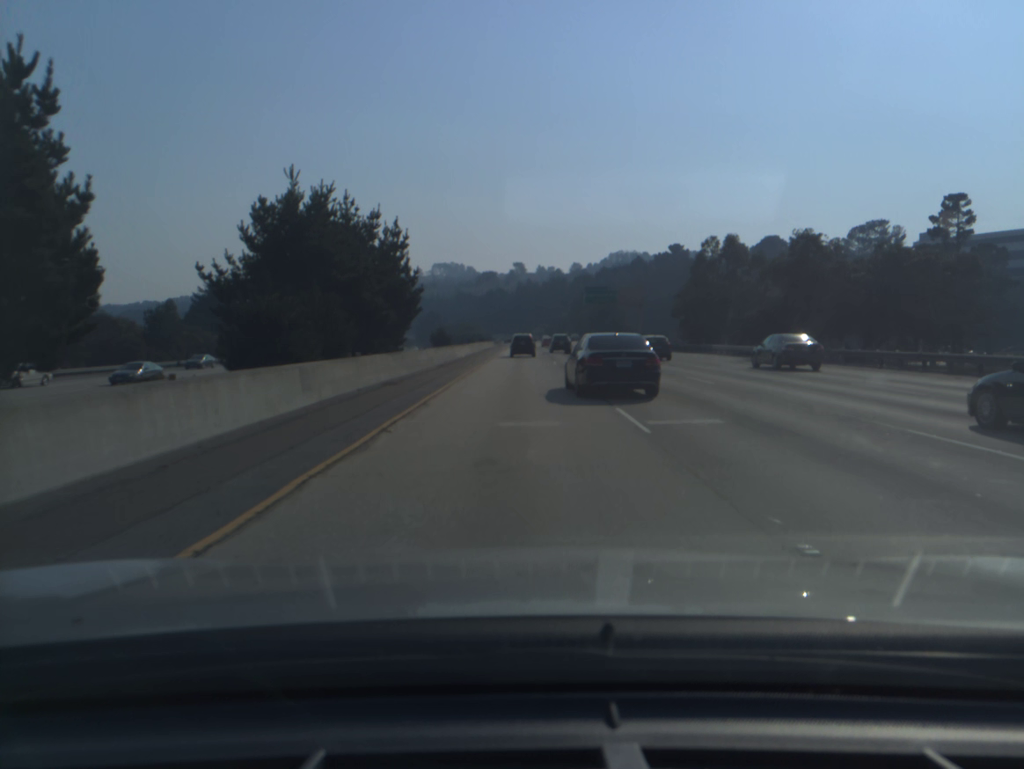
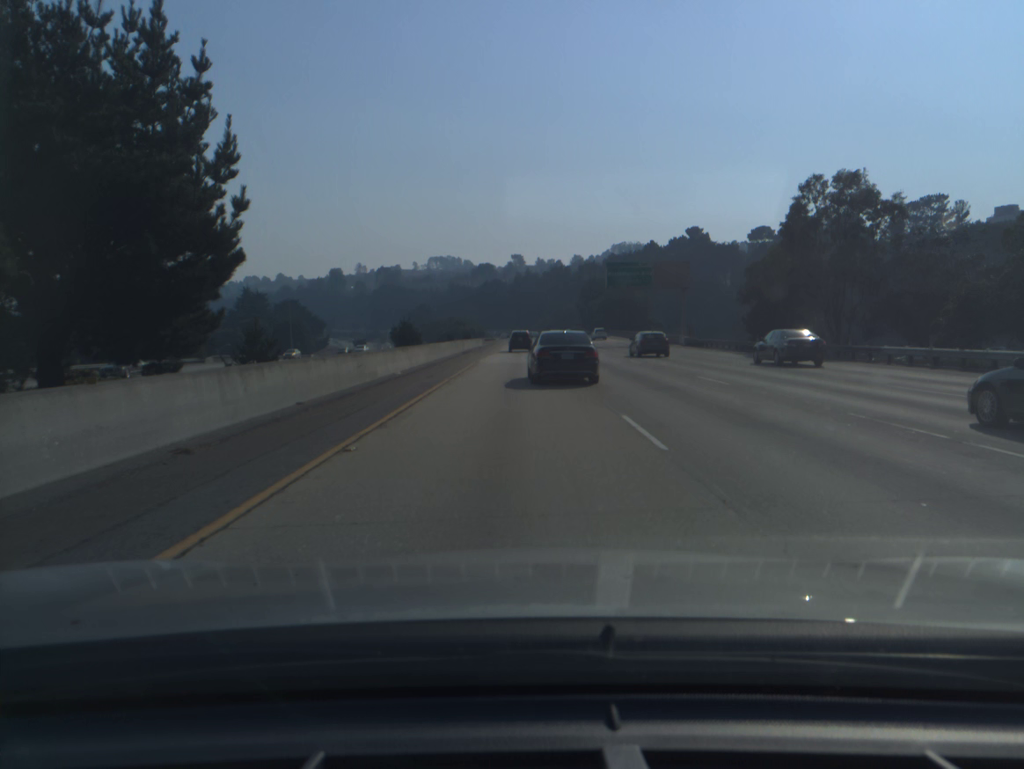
(0.0, +31.3) m; 0°
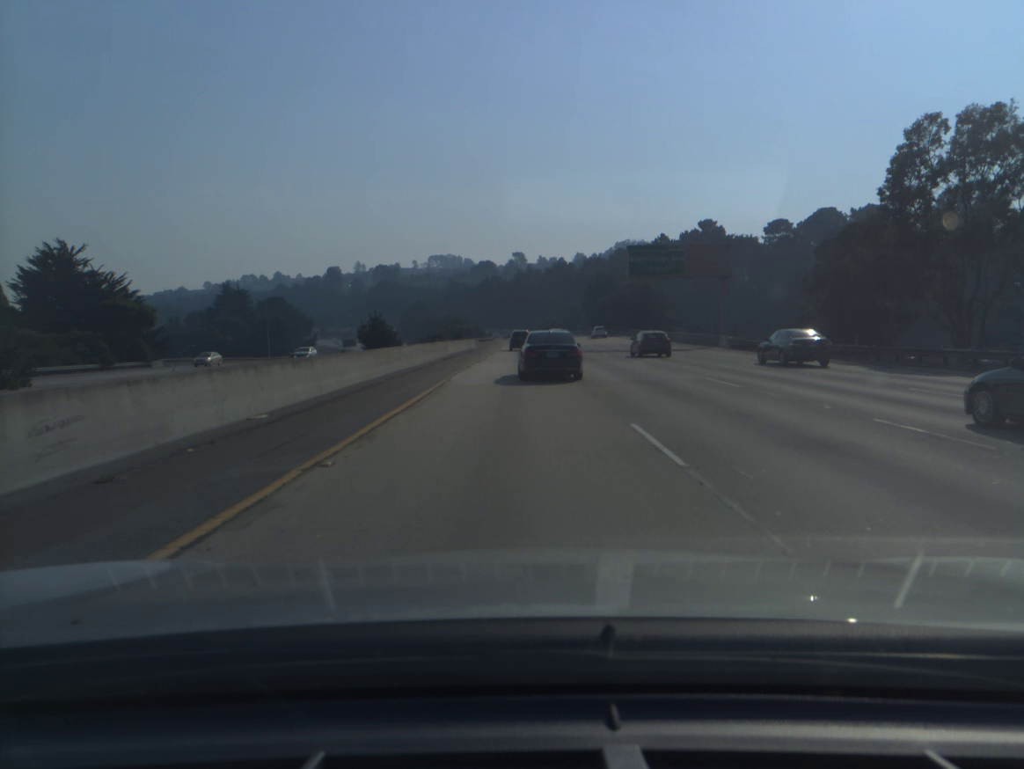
(0.0, +15.8) m; 0°
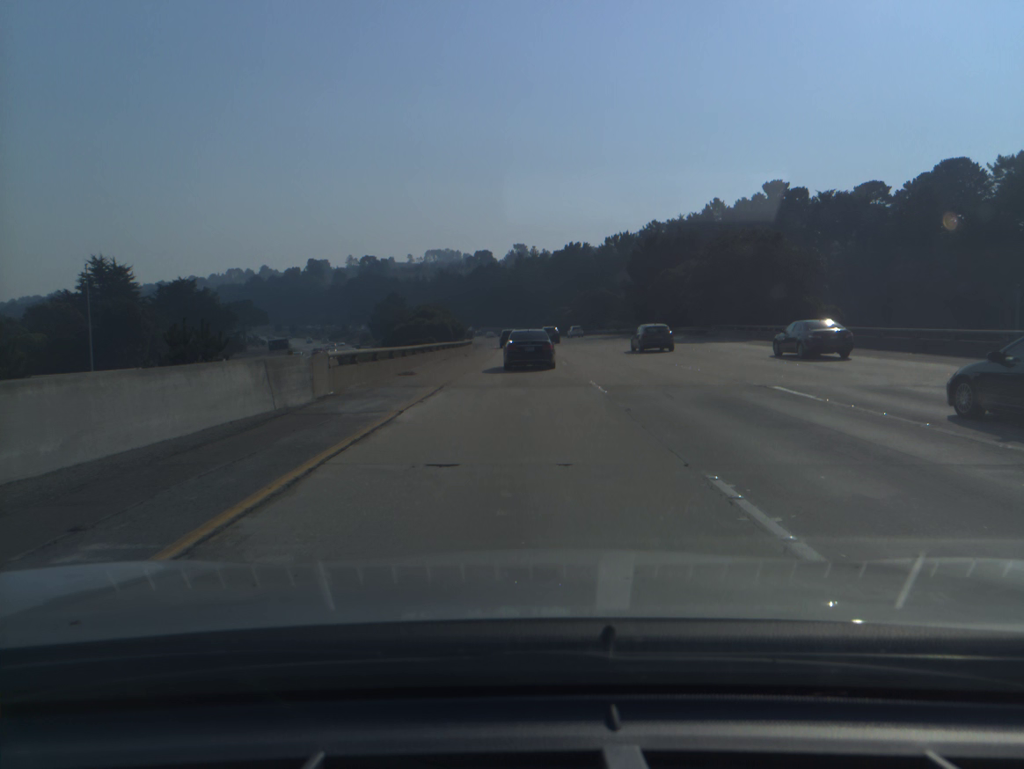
(-0.2, +62.8) m; 0°
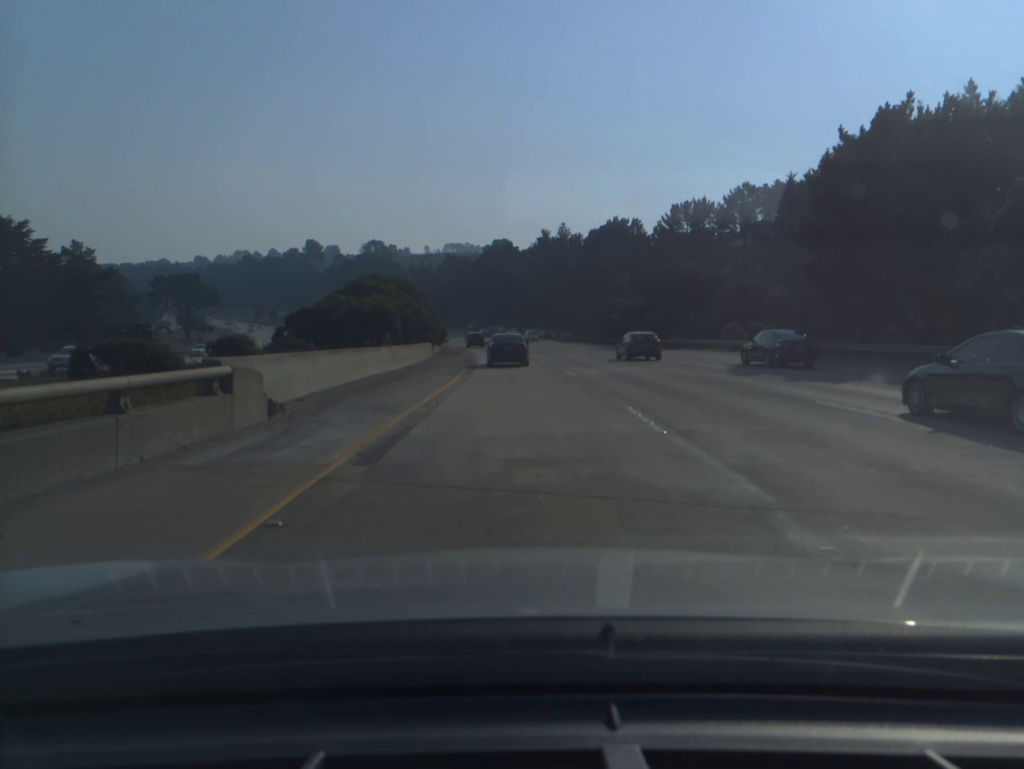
(-0.3, +61.7) m; -1°
